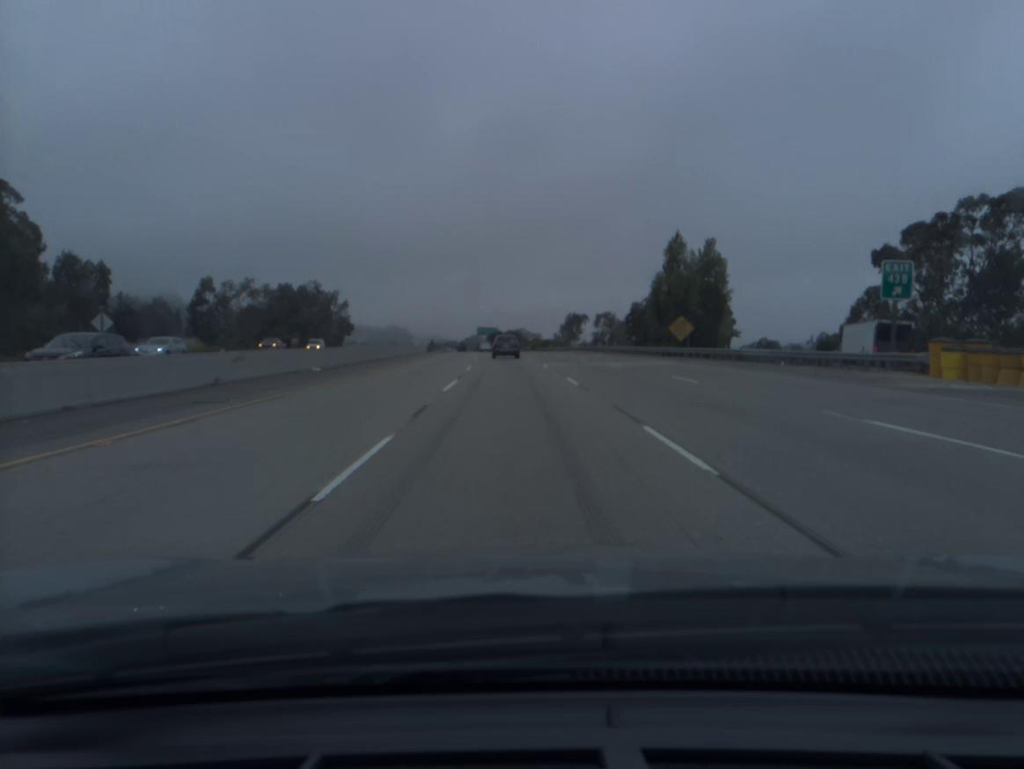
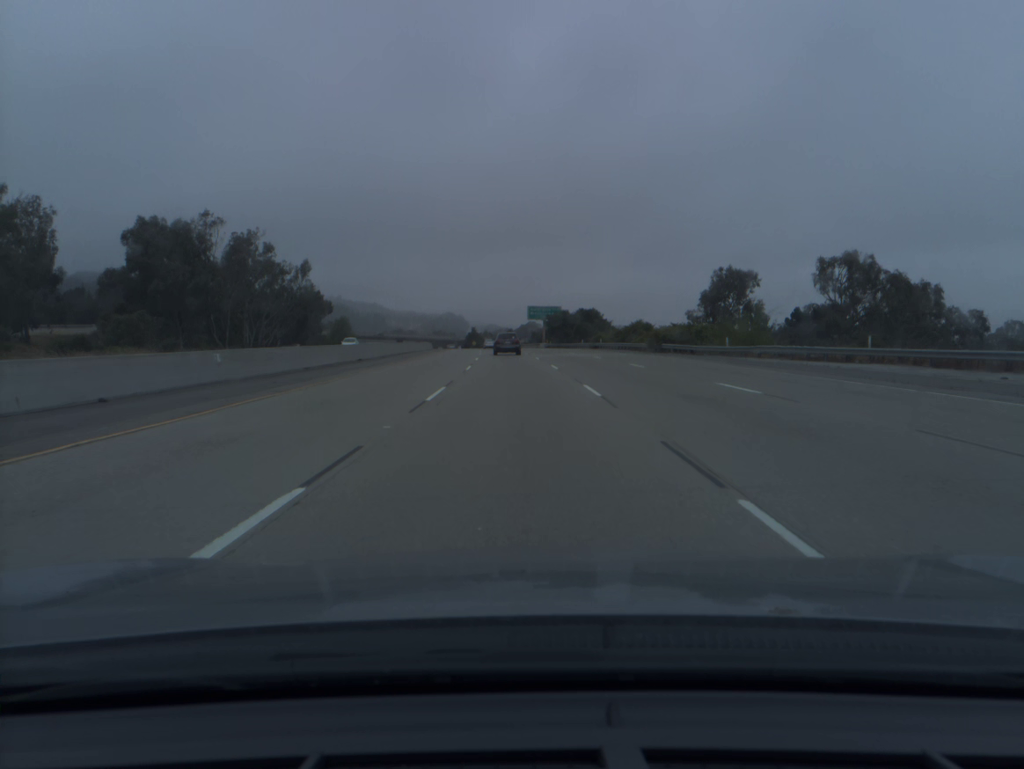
(-3.5, +92.5) m; -4°
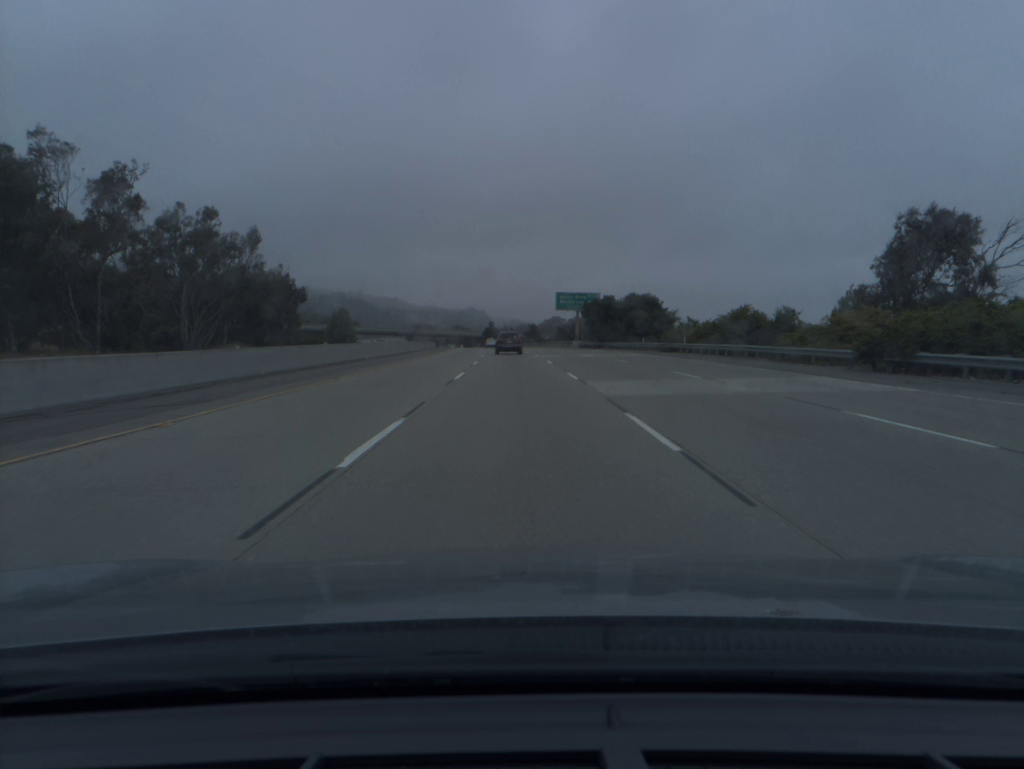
(-0.5, +37.2) m; -2°
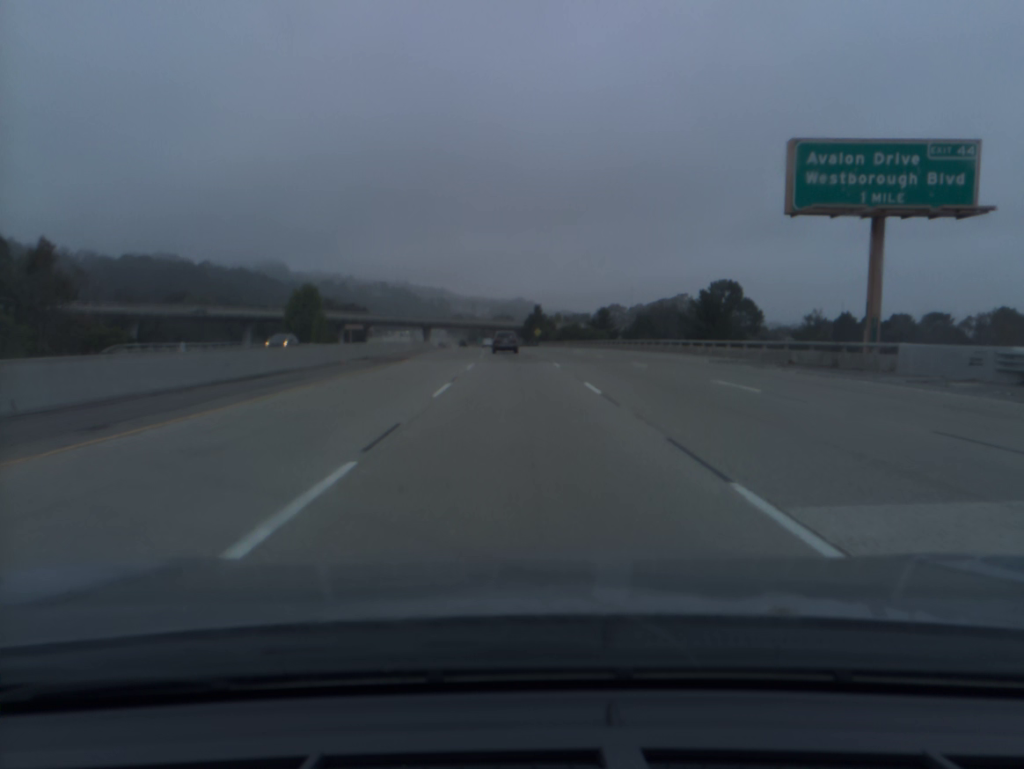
(-2.8, +93.1) m; -4°
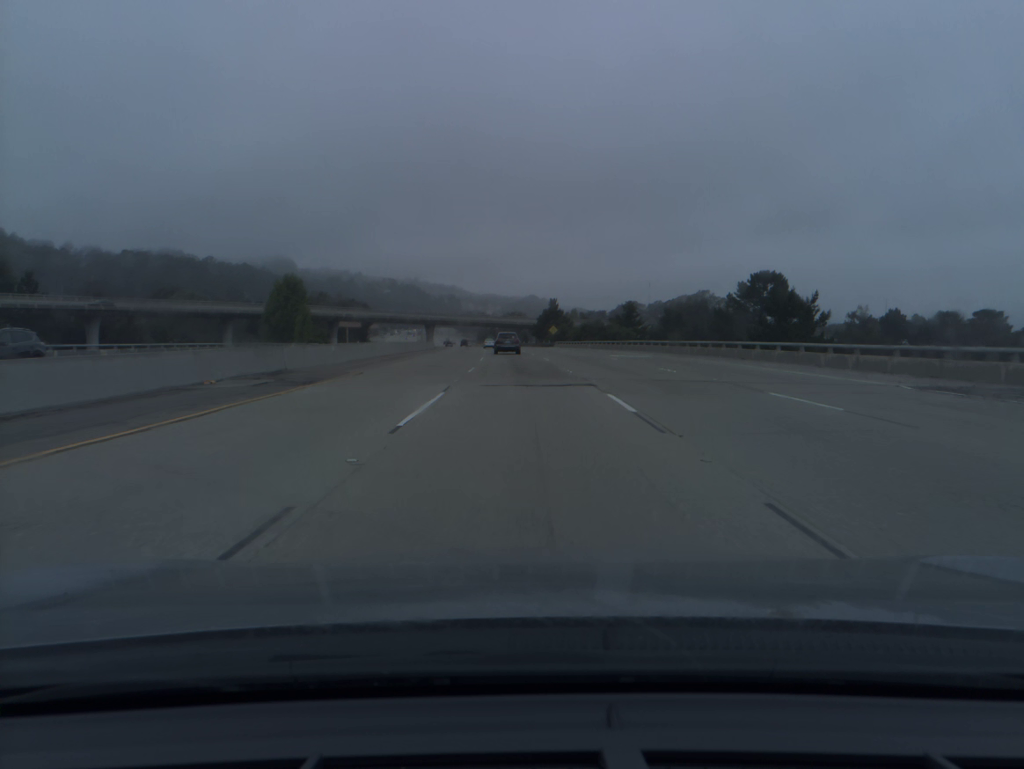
(-0.1, +18.7) m; -1°
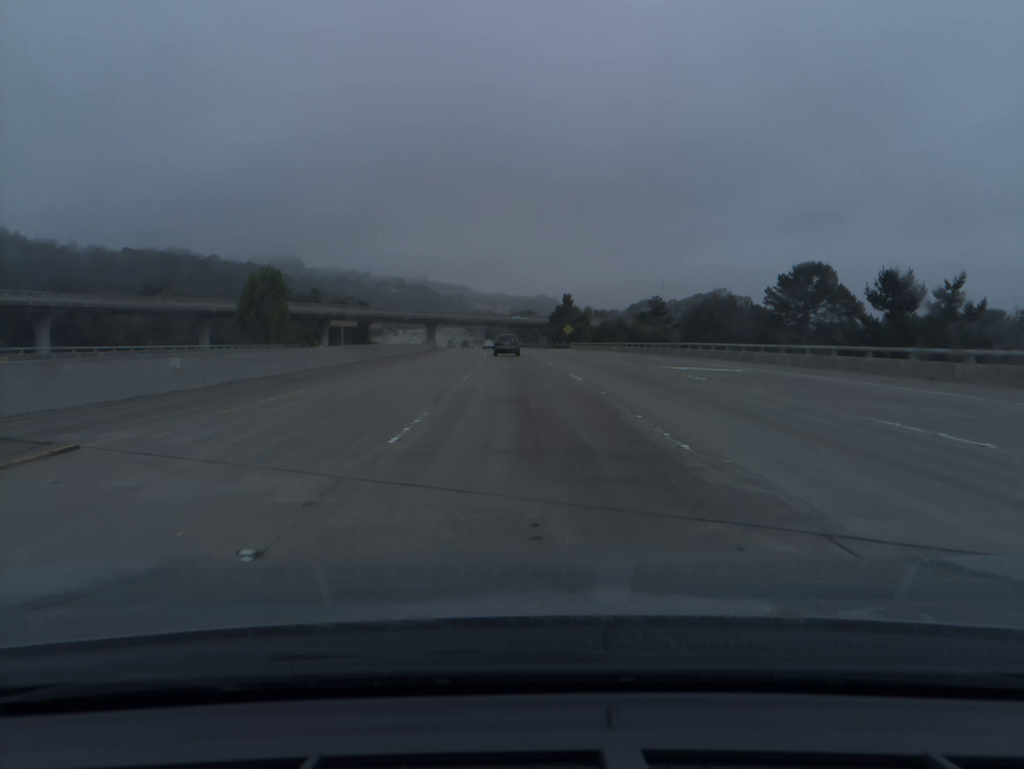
(-0.1, +18.7) m; -1°
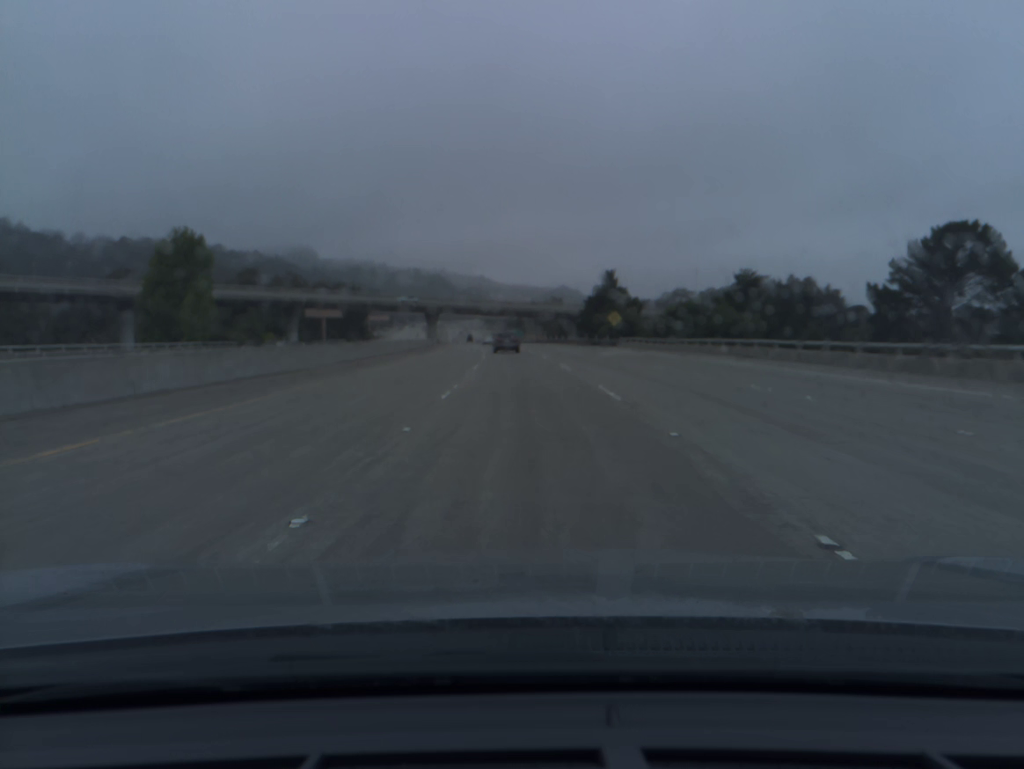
(-0.4, +37.5) m; -1°
